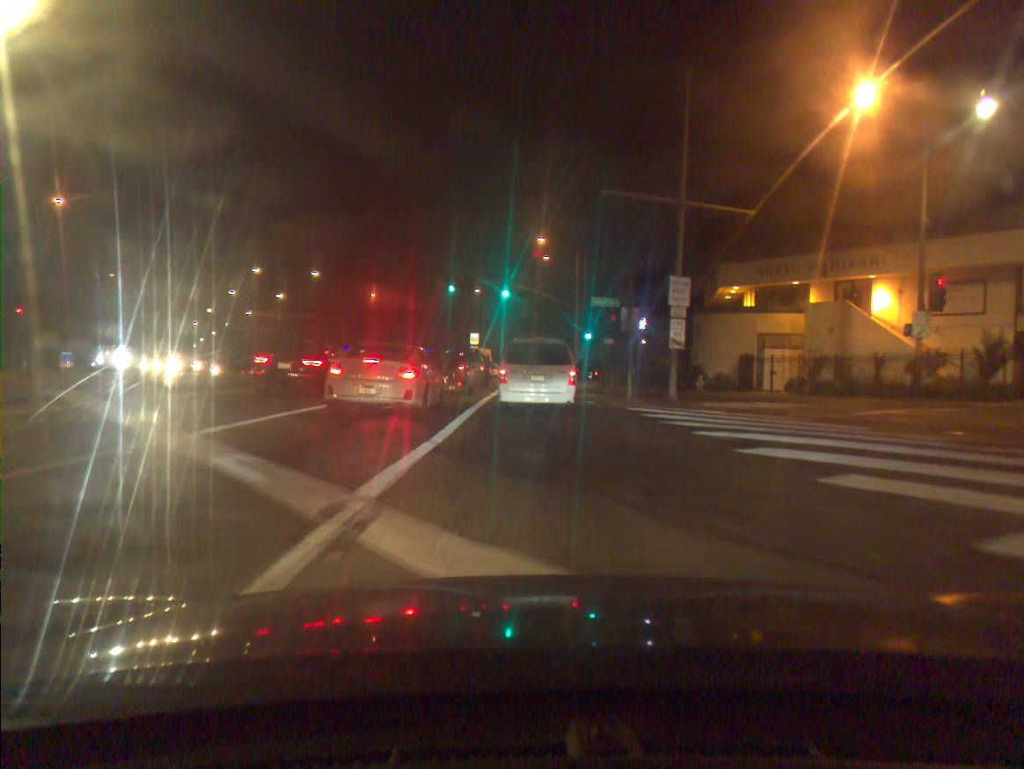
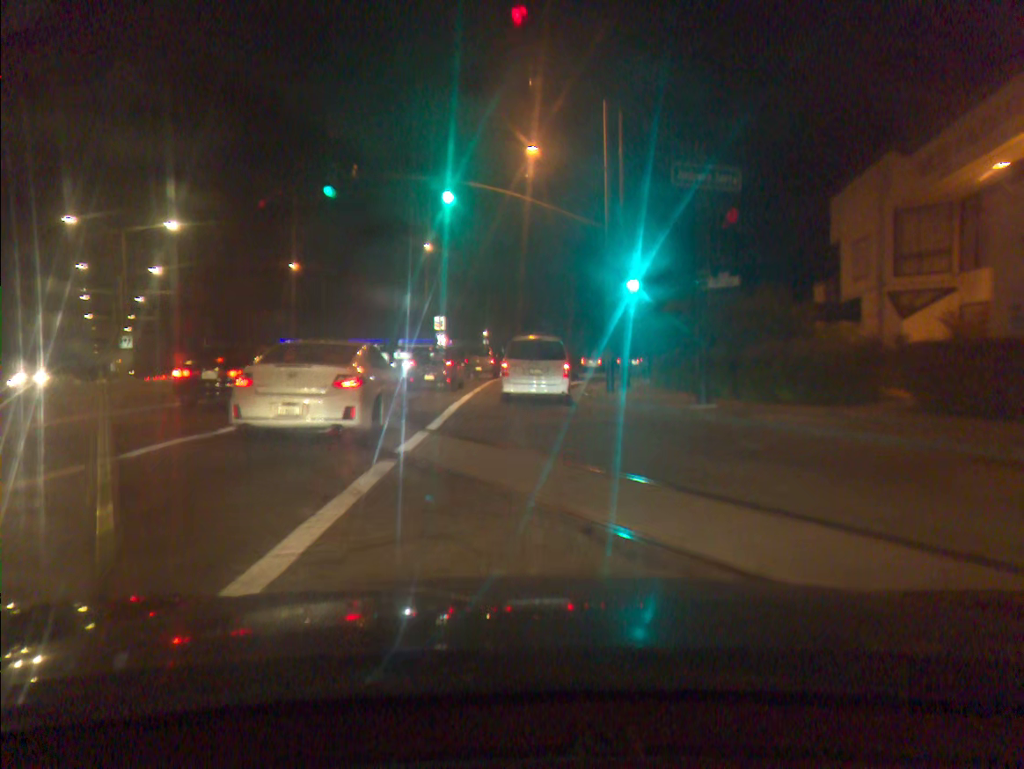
(+0.4, +29.1) m; +2°
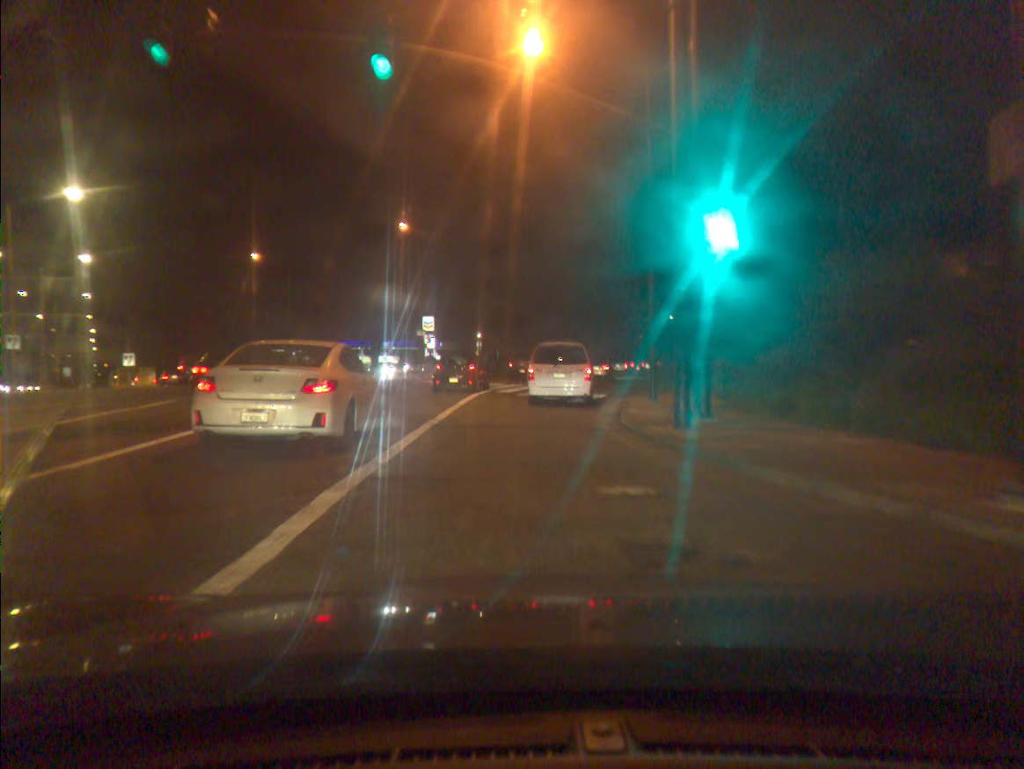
(0.0, +11.3) m; -1°
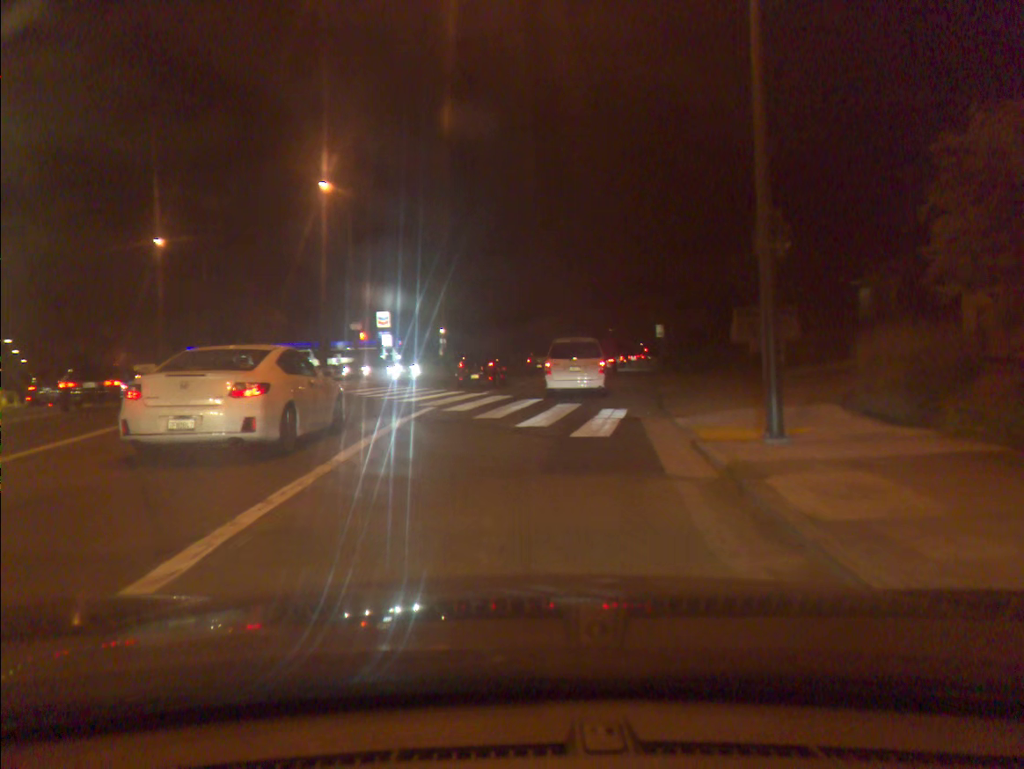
(+0.4, +11.9) m; +3°
